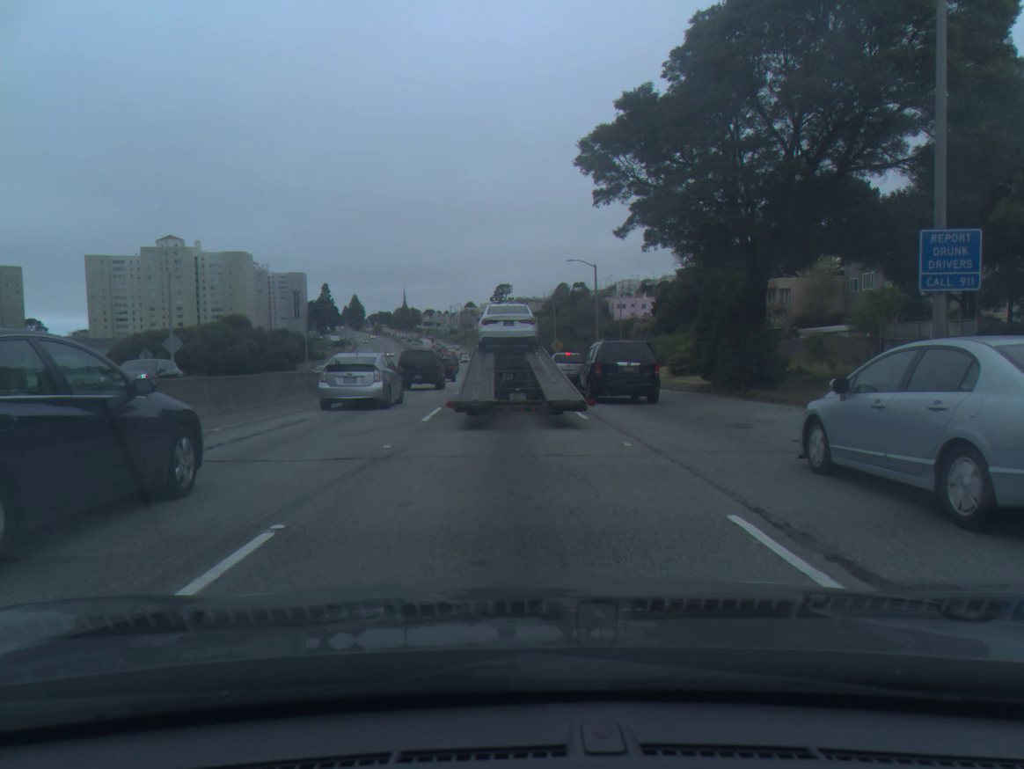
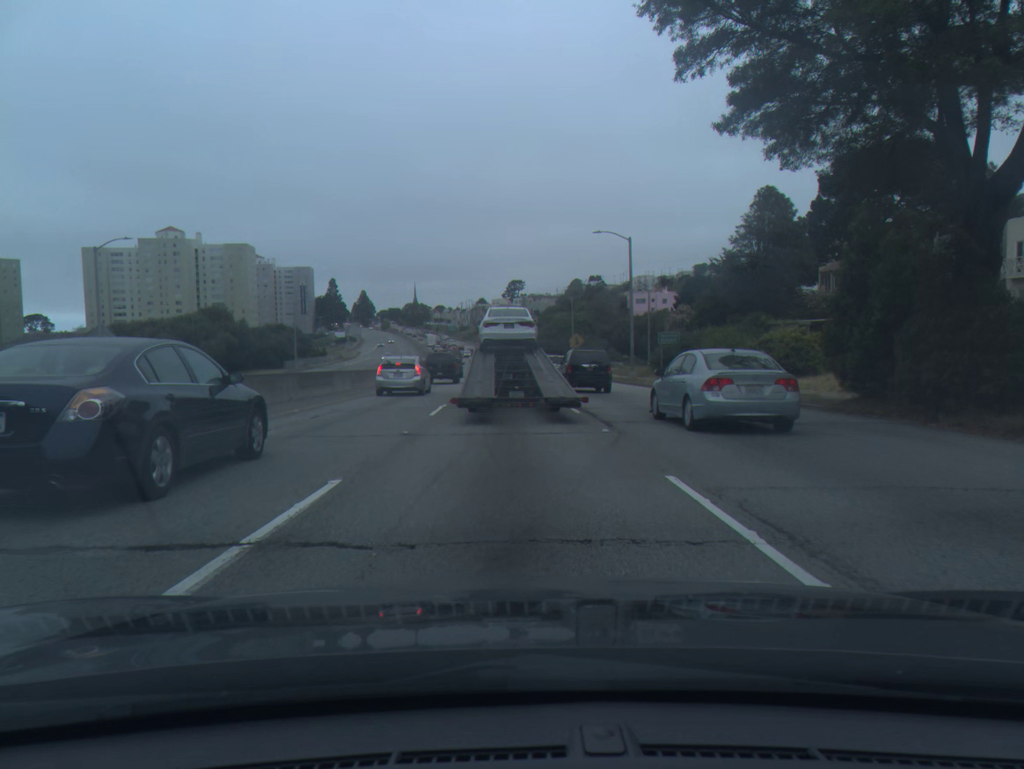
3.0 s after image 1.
(-0.1, +12.6) m; -1°
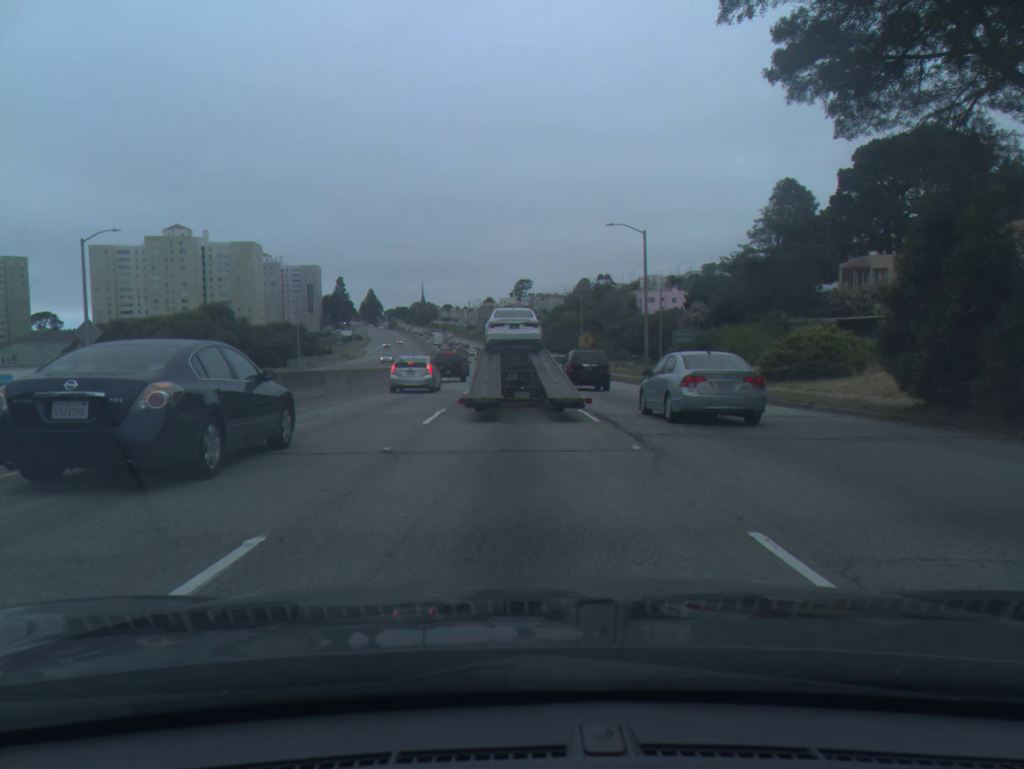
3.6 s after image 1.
(0.0, +2.6) m; -1°
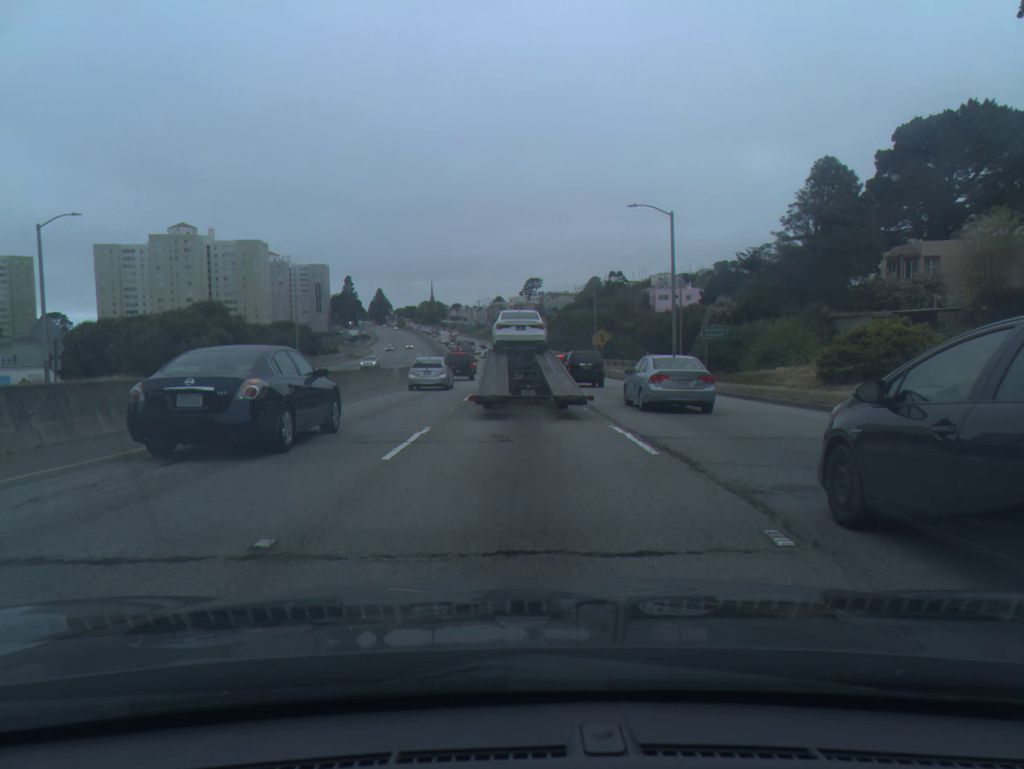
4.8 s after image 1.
(0.0, +5.5) m; 0°
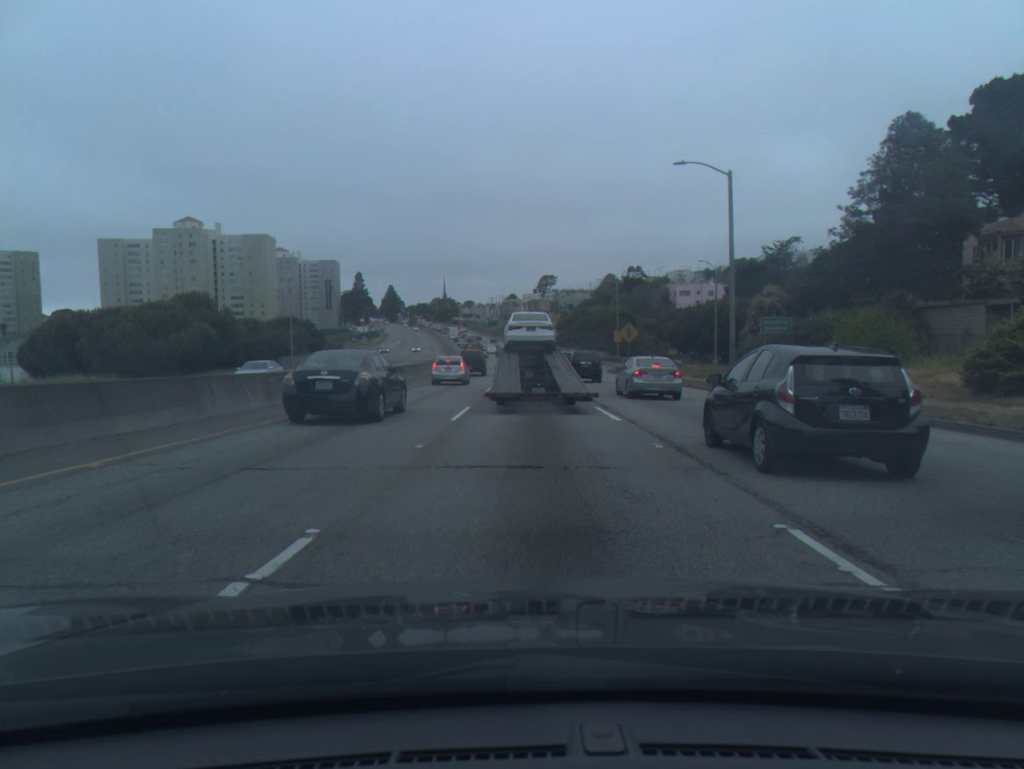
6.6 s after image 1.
(-0.1, +8.7) m; -1°
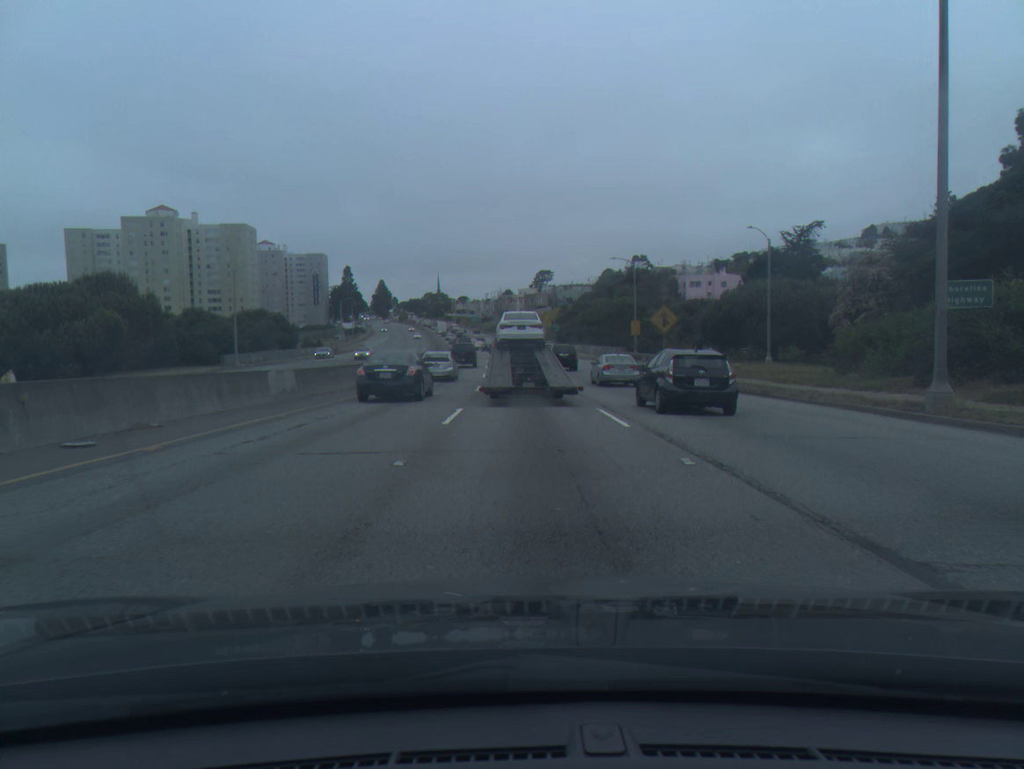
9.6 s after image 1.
(0.0, +16.6) m; 0°
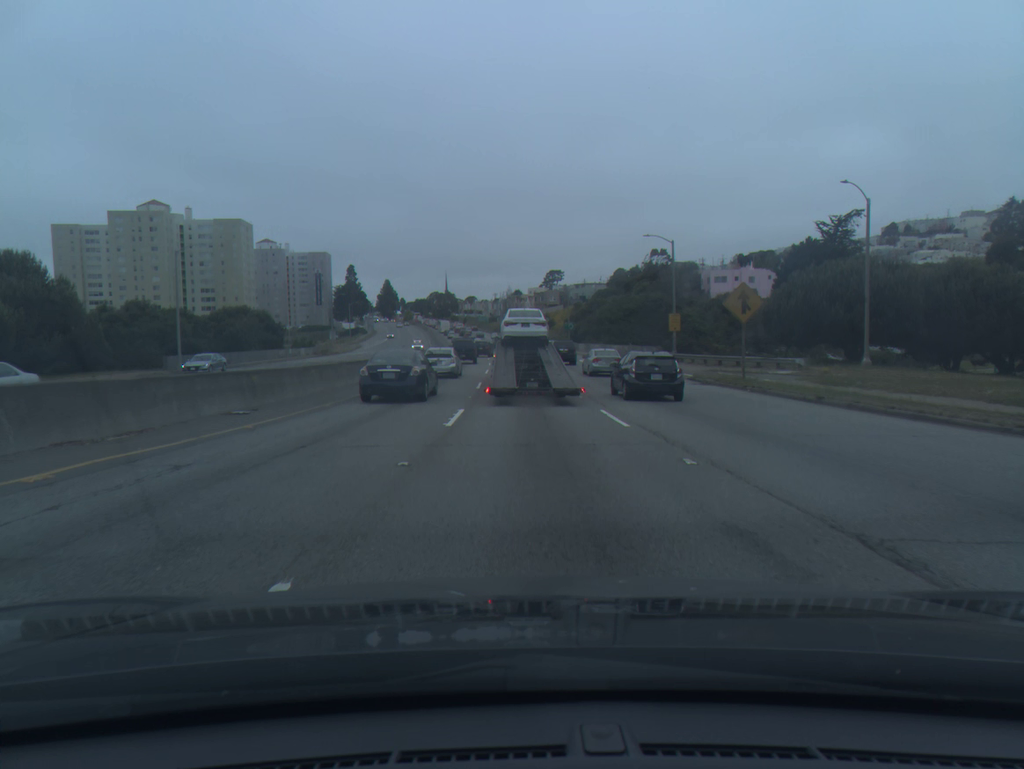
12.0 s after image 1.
(-0.1, +14.6) m; -1°
